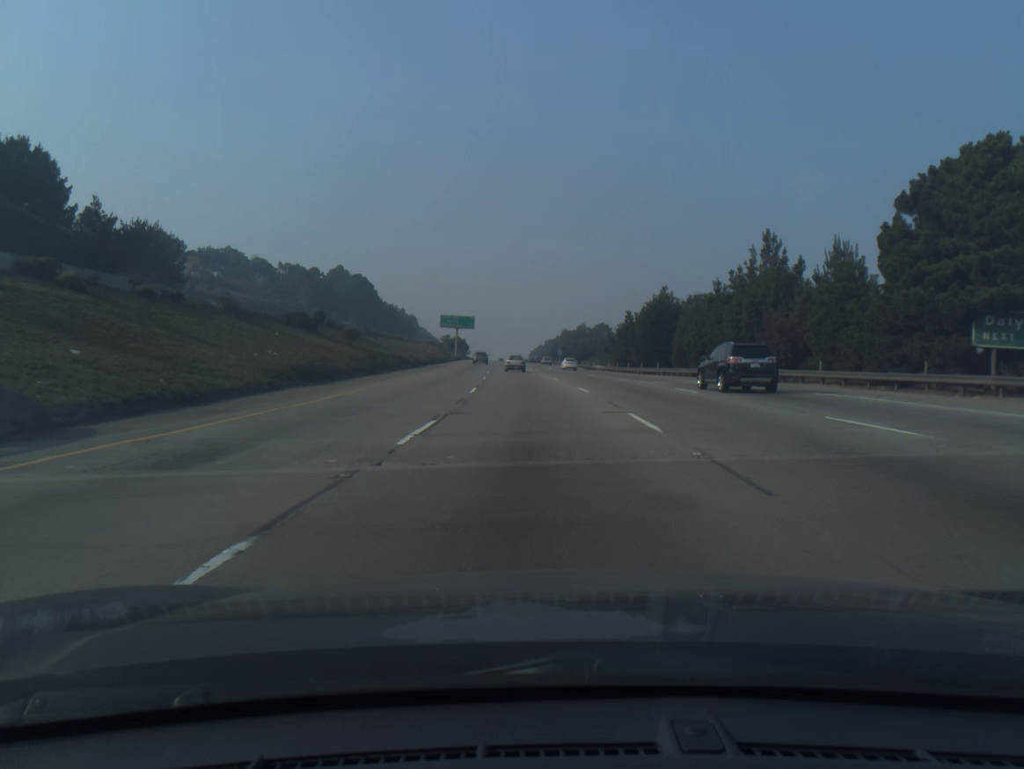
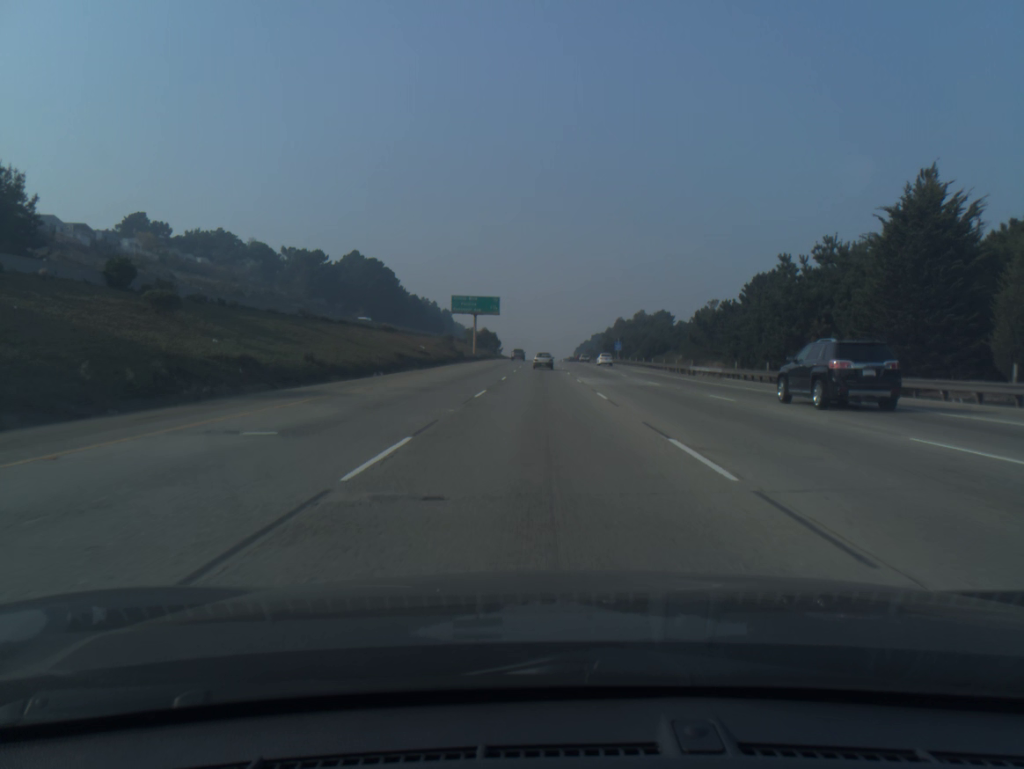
(-1.3, +46.6) m; -3°
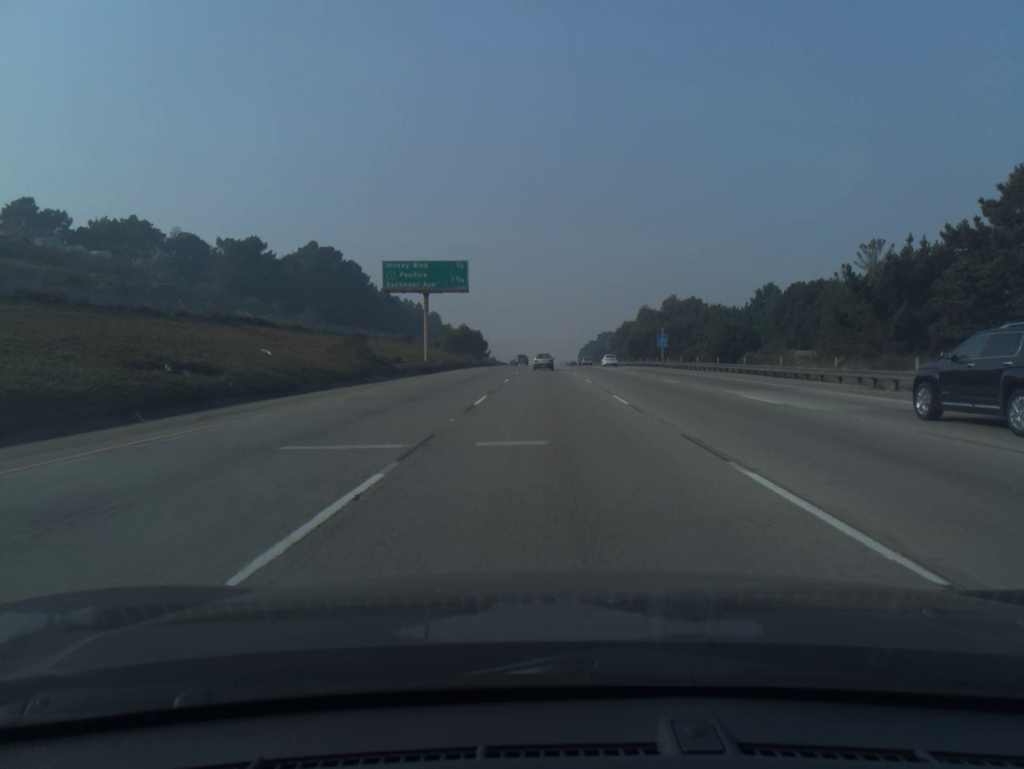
(-0.2, +46.8) m; 0°
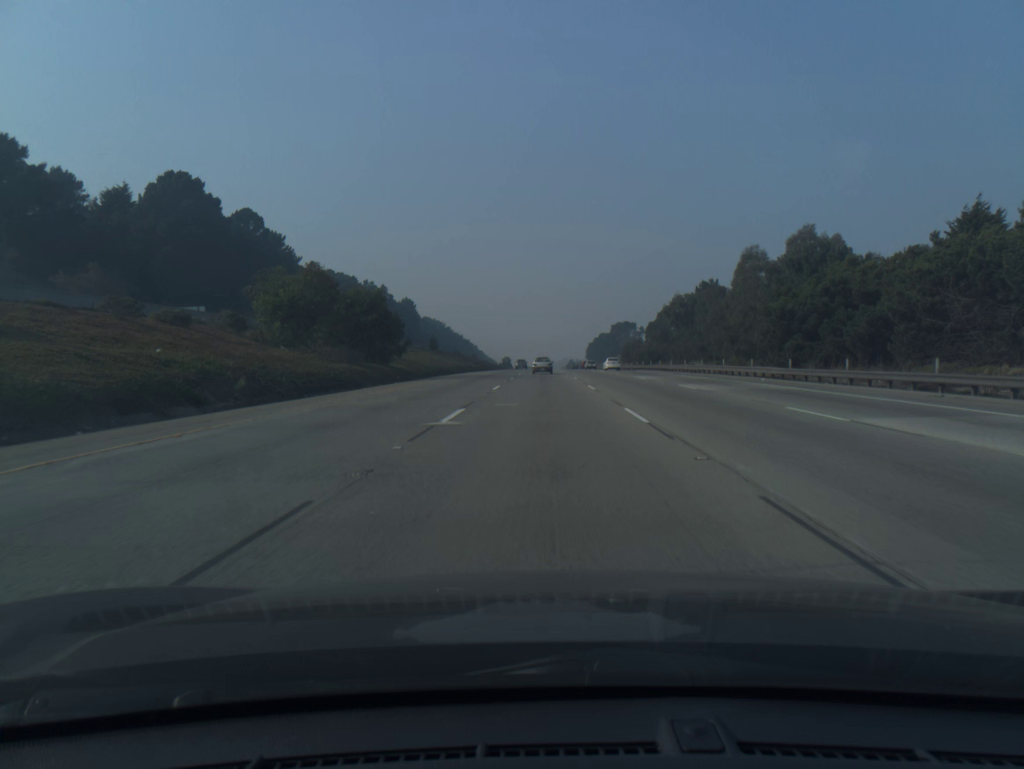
(+0.2, +78.0) m; 0°
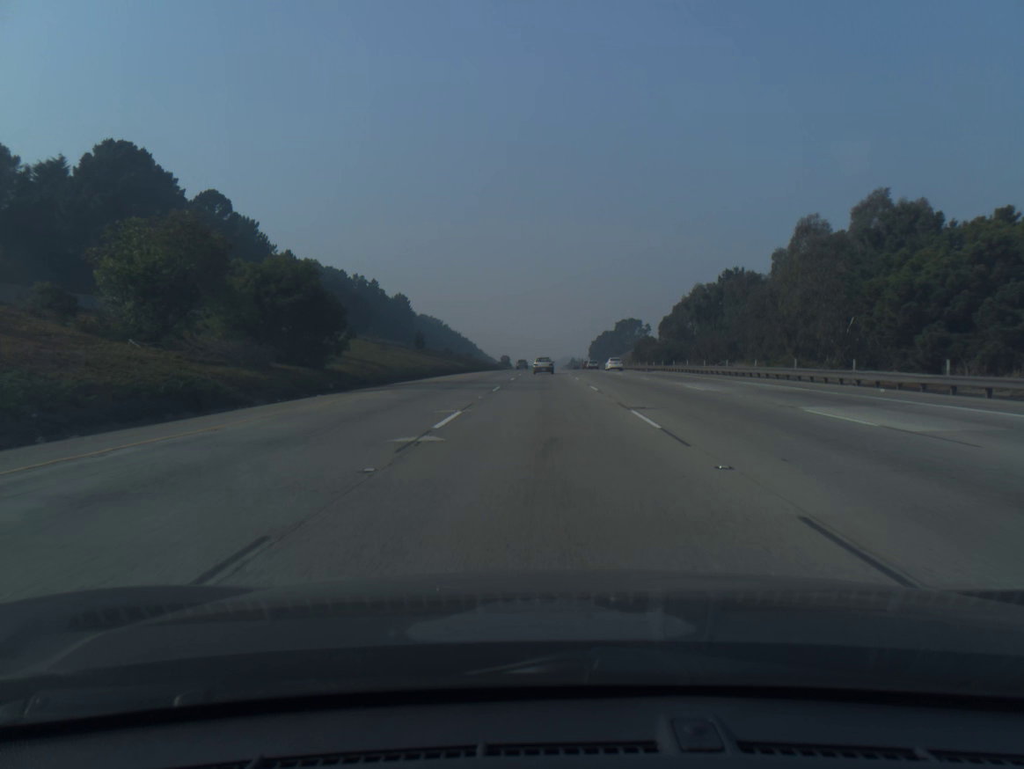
(0.0, +15.6) m; 0°
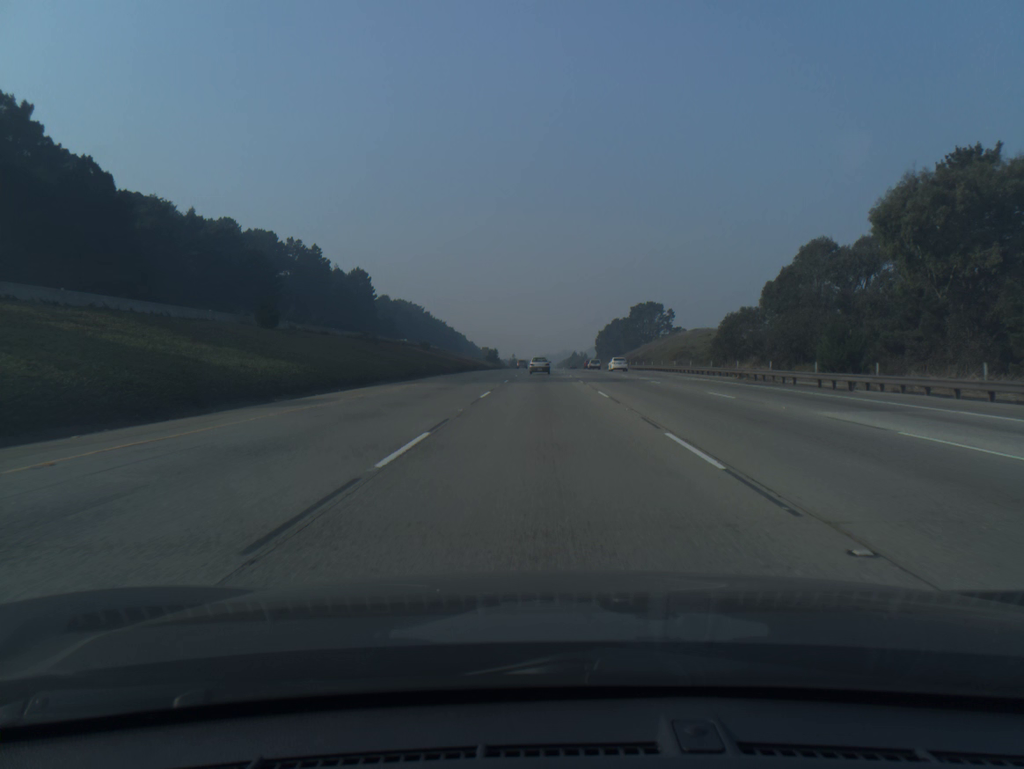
(+0.1, +62.8) m; 0°
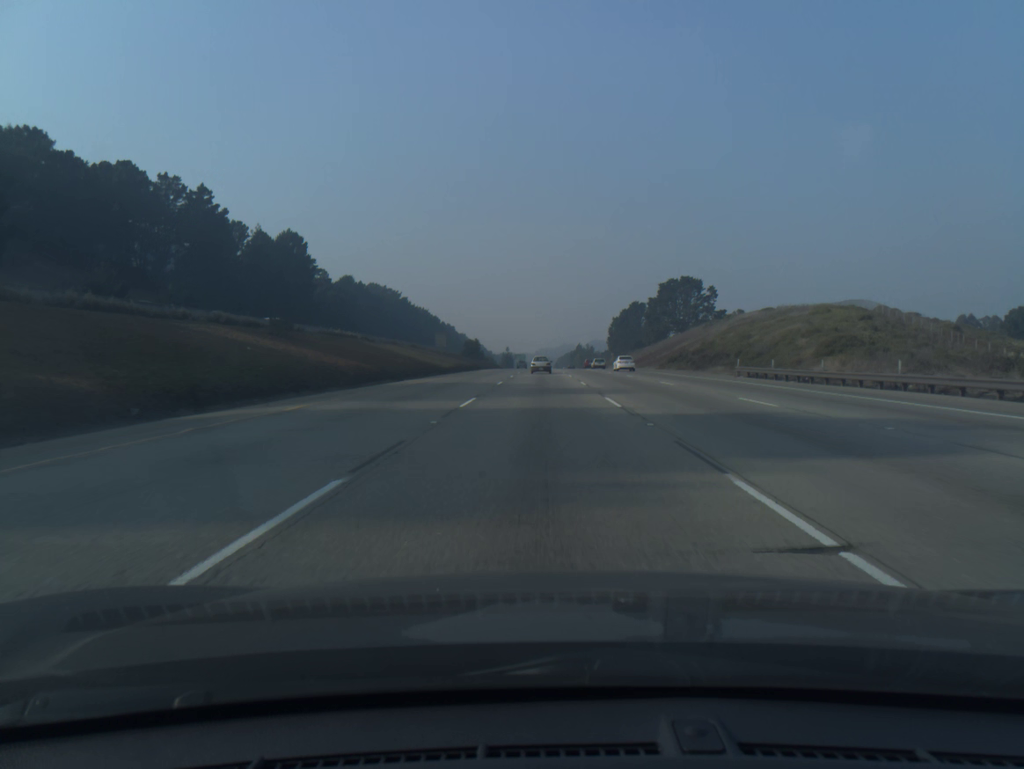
(+0.1, +63.2) m; 0°
